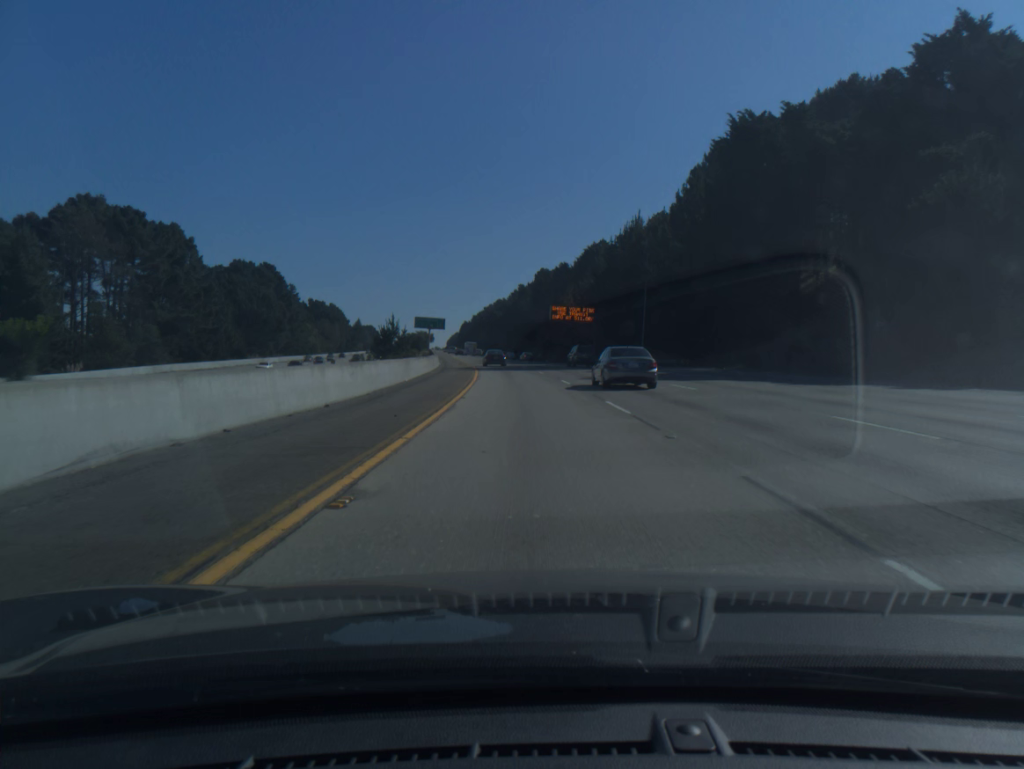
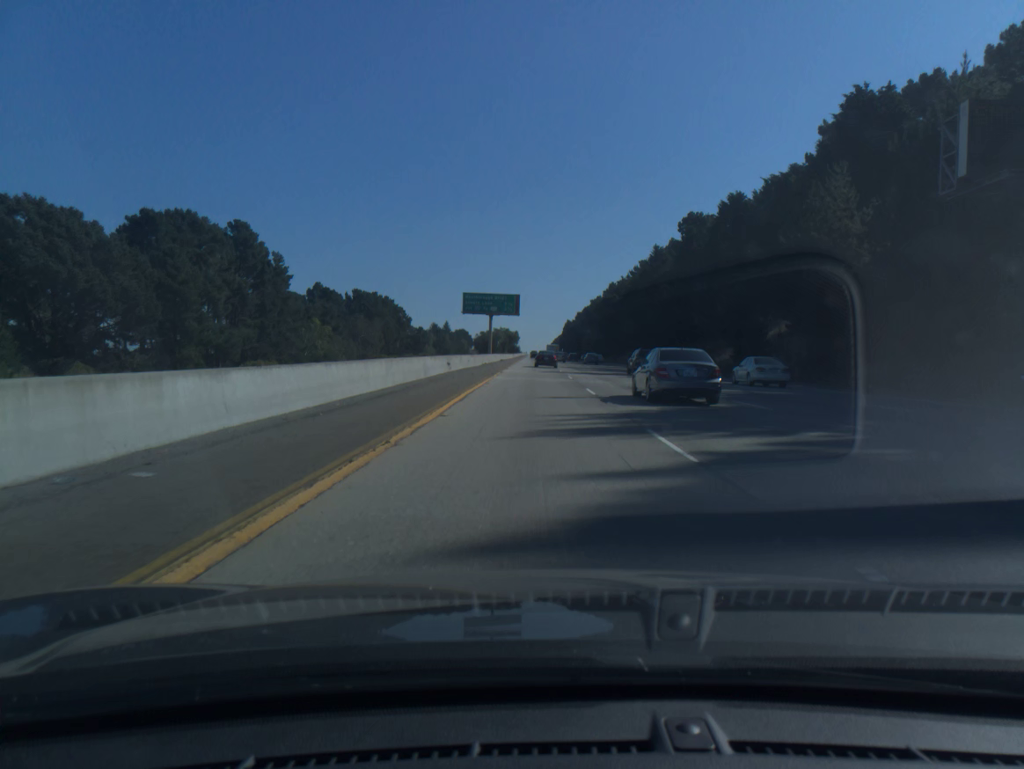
(-6.7, +93.5) m; -8°
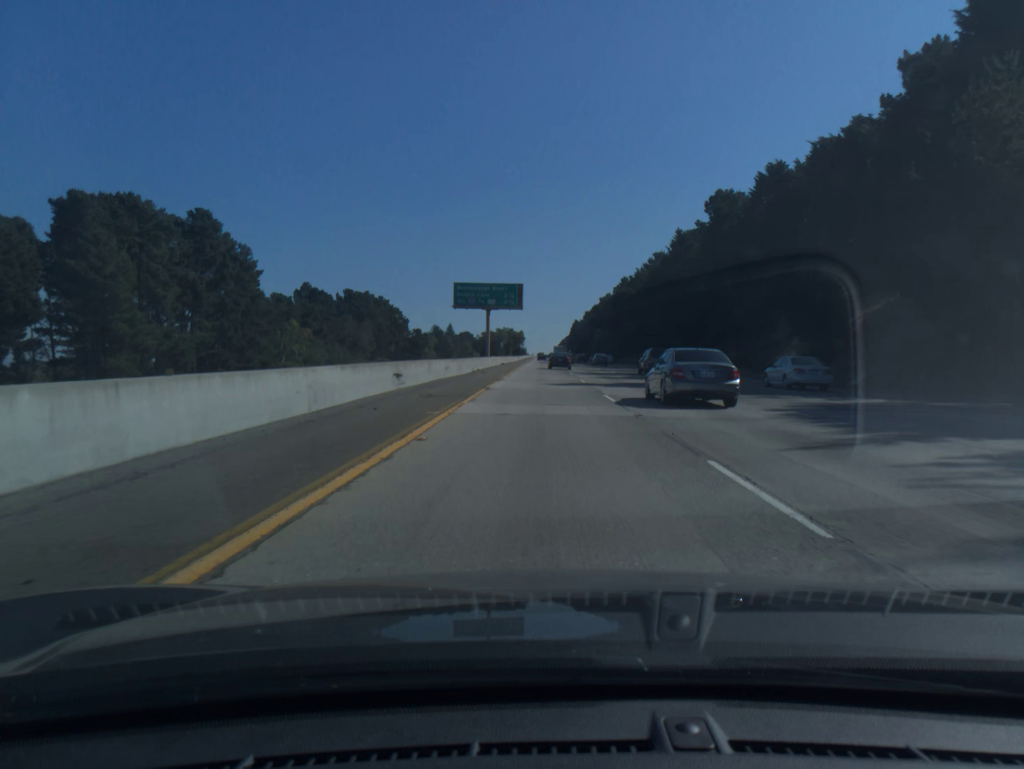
(-0.1, +18.4) m; -1°
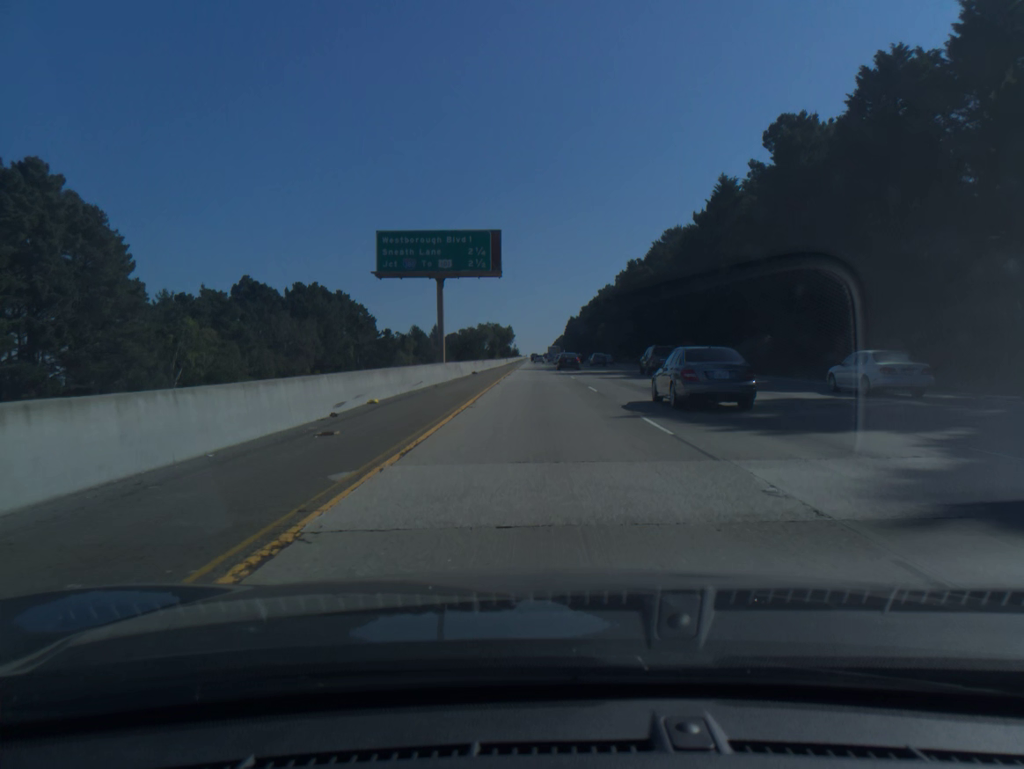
(+0.1, +36.7) m; 0°
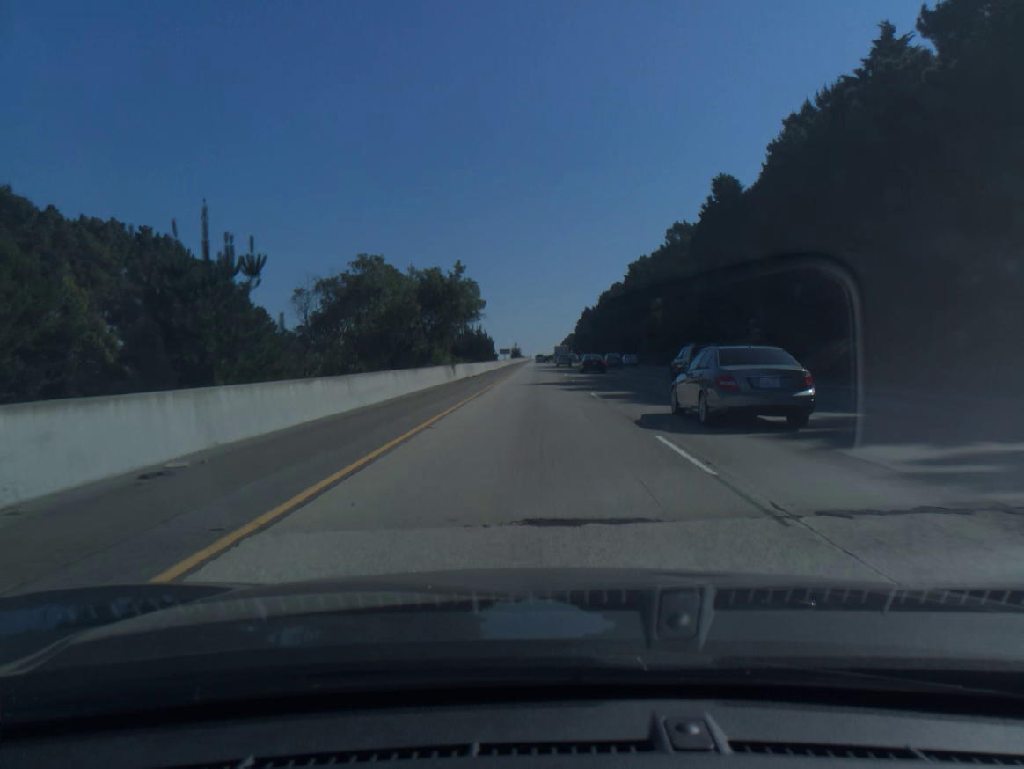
(+0.1, +92.2) m; 0°
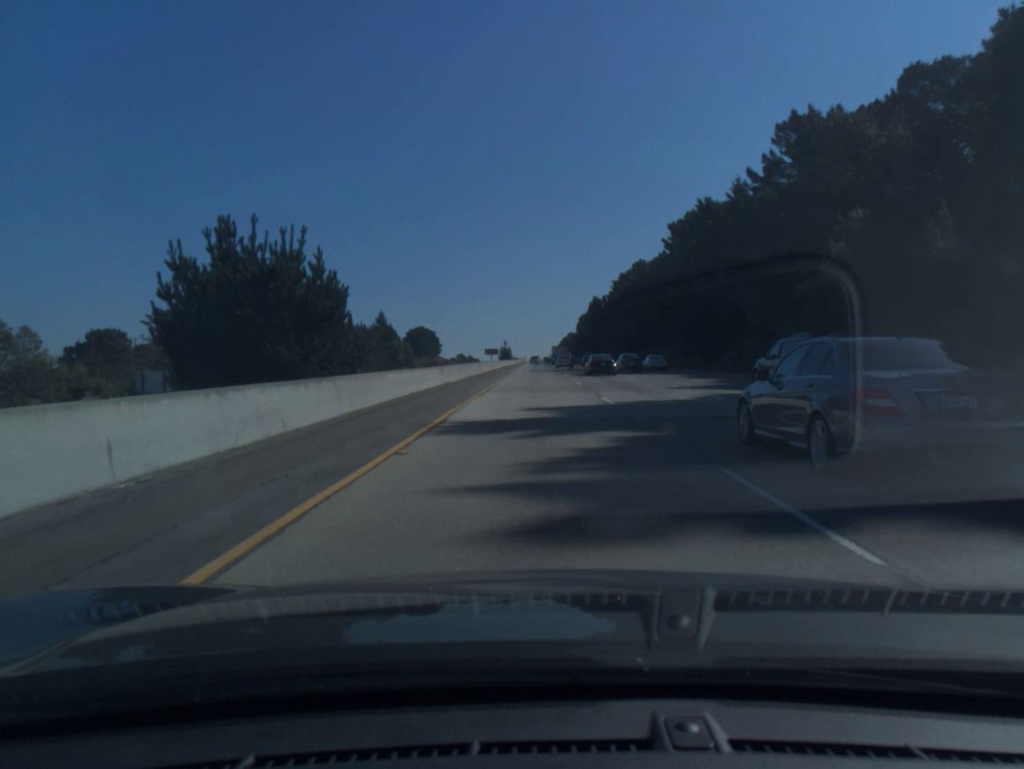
(+0.1, +76.3) m; 0°
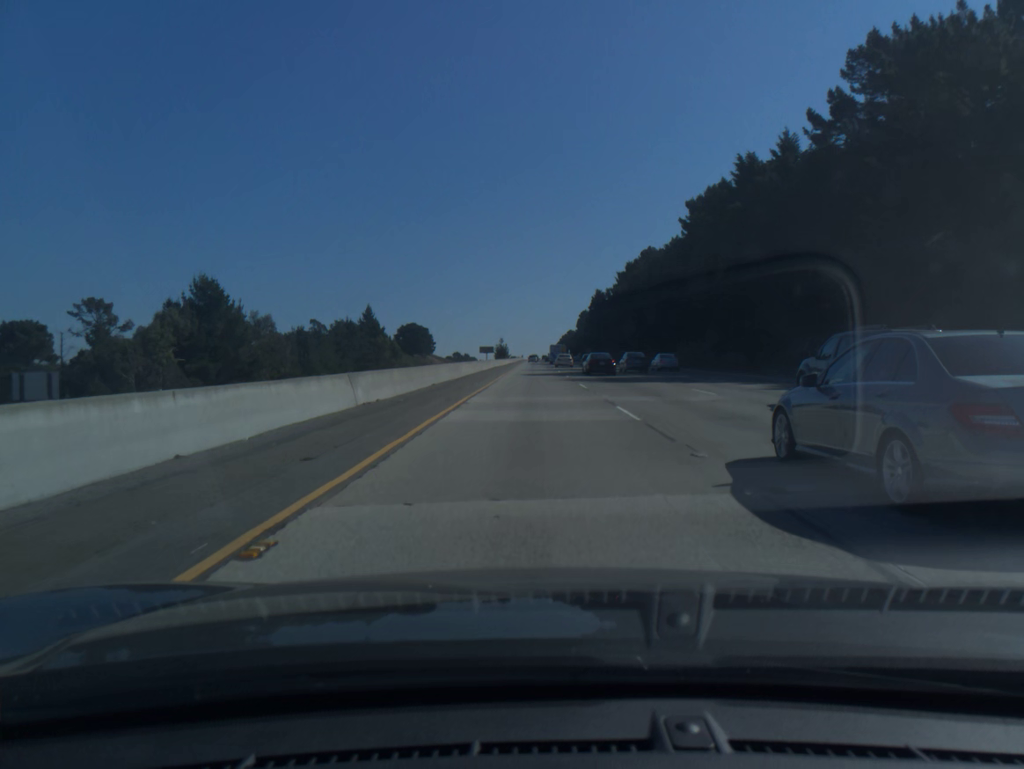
(0.0, +19.5) m; 0°
